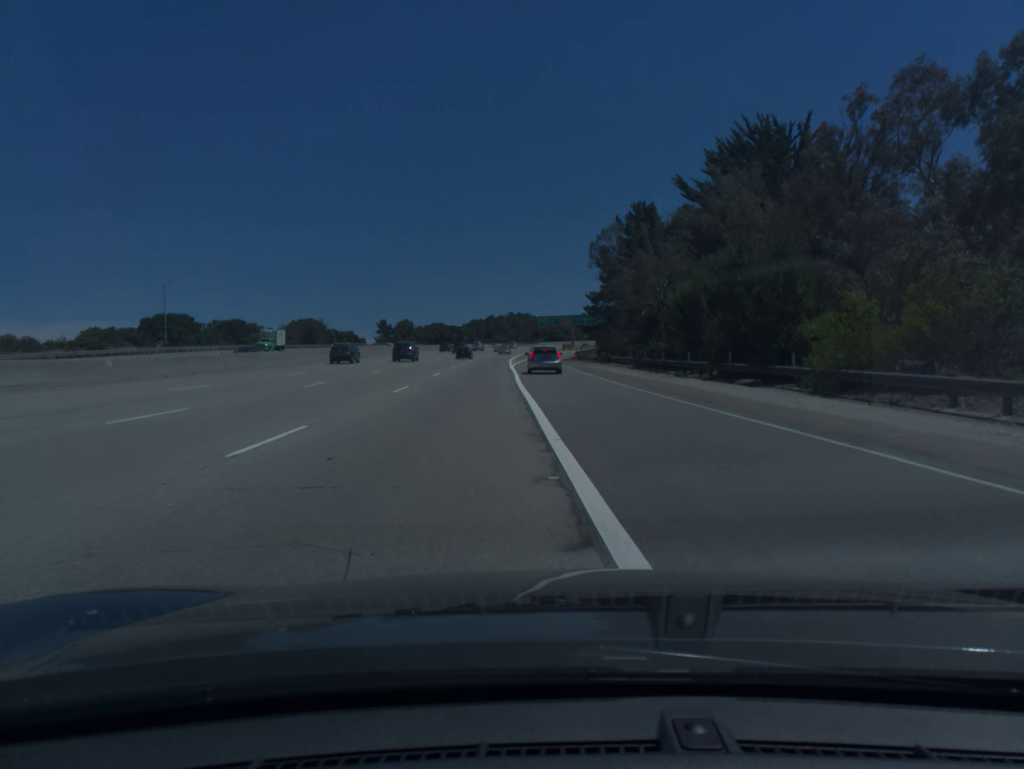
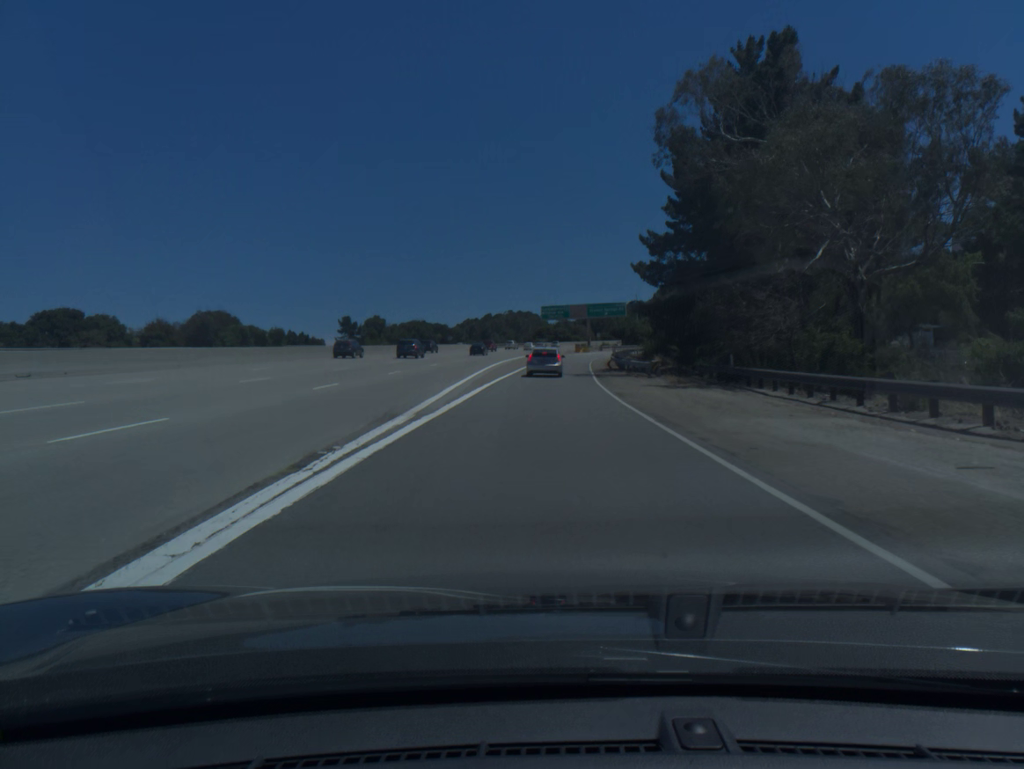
(-0.2, +55.8) m; 0°
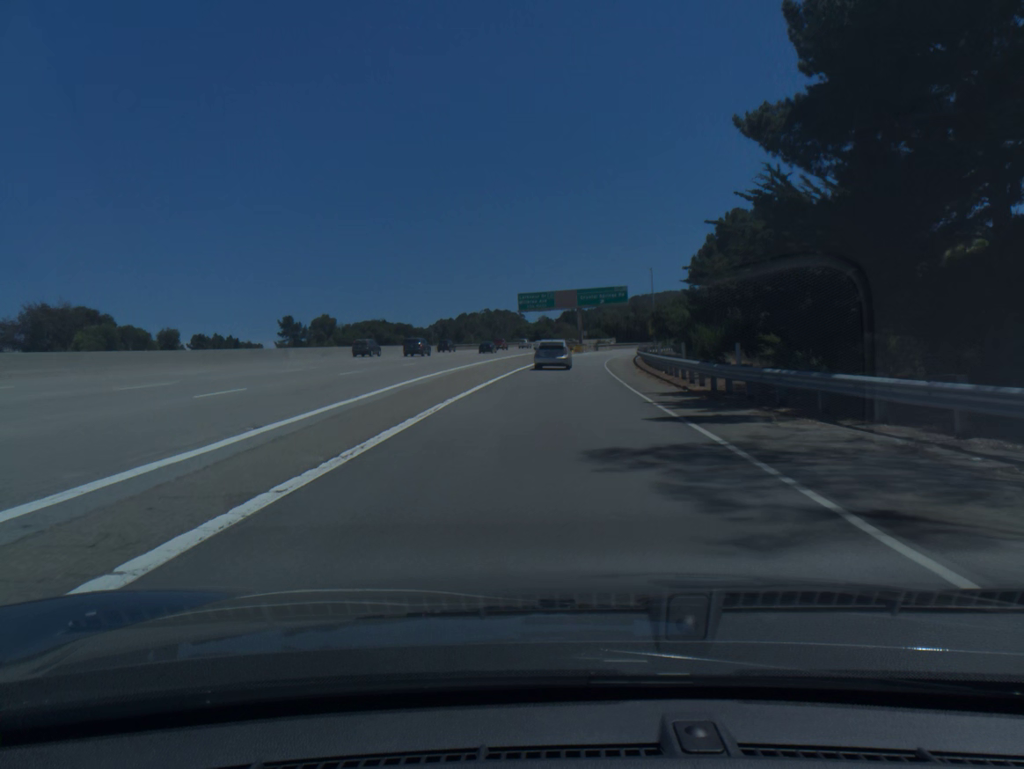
(+0.3, +34.4) m; +1°
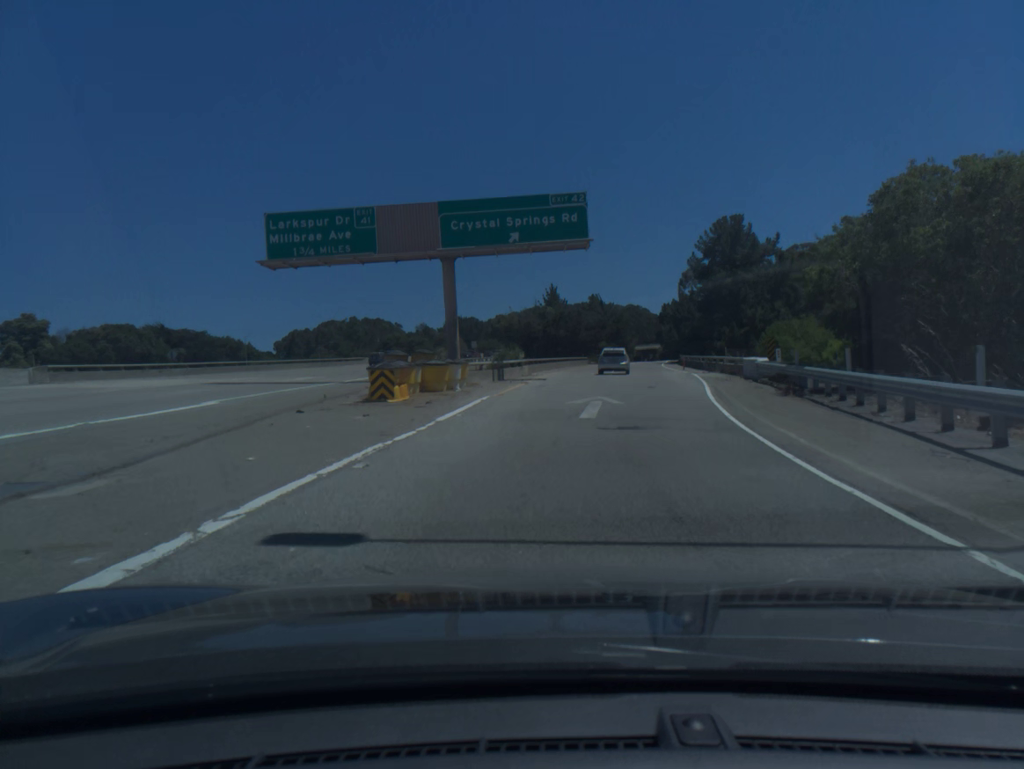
(+4.6, +76.3) m; +8°
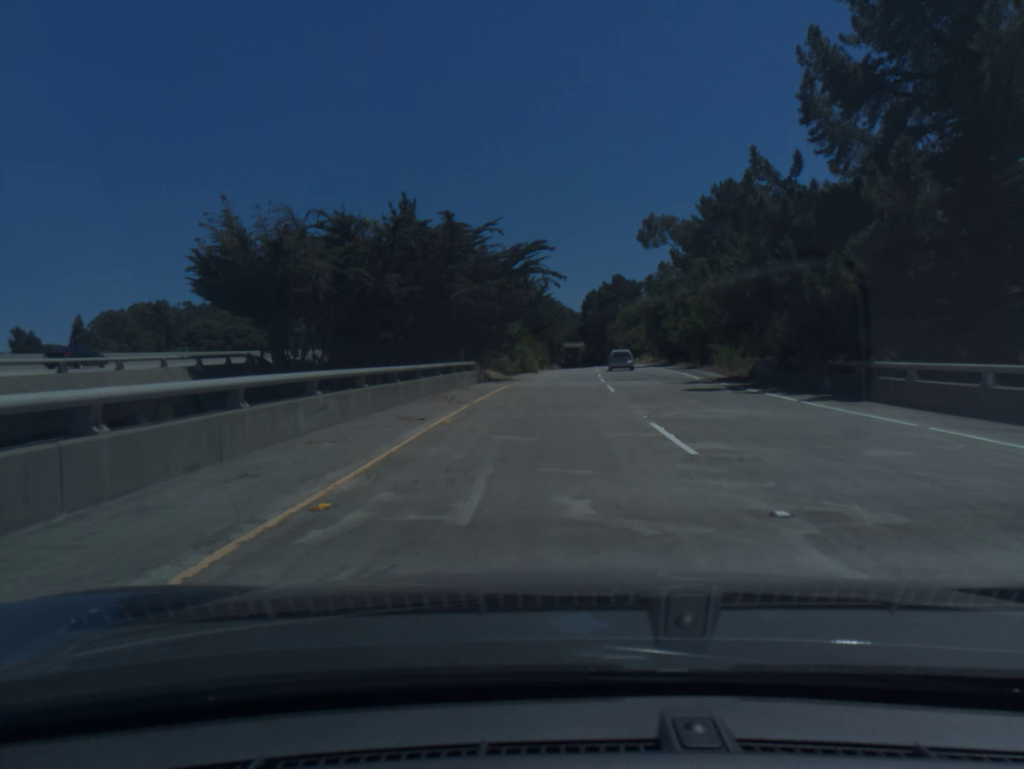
(+4.7, +68.5) m; +7°
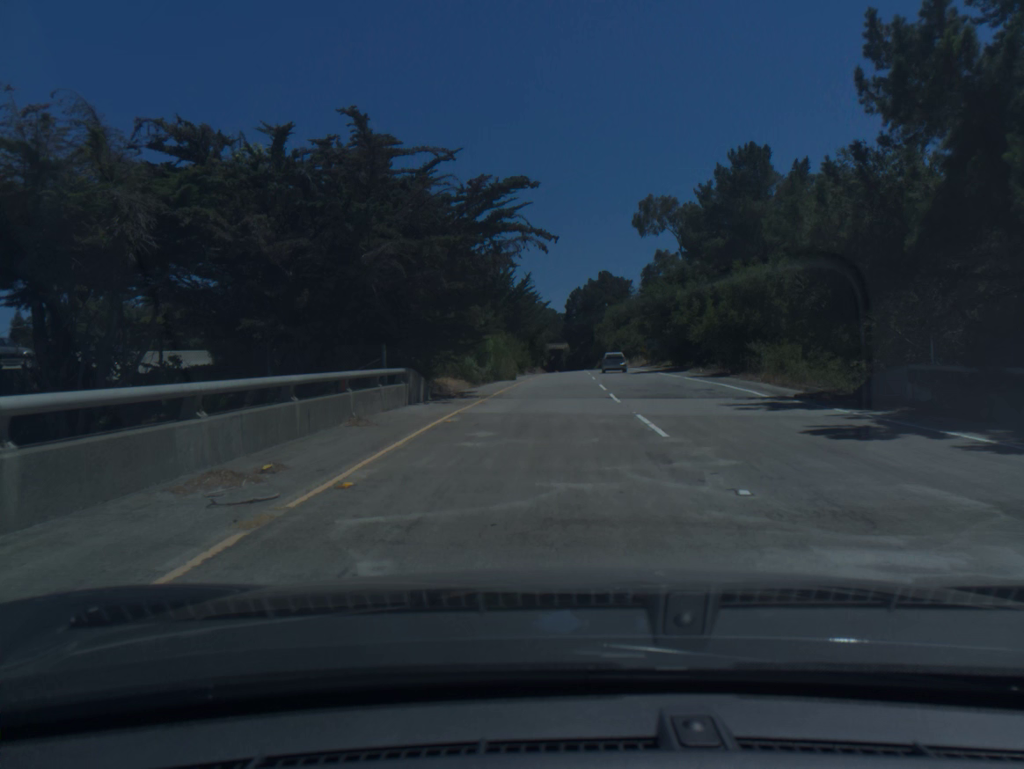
(+0.1, +13.2) m; +1°
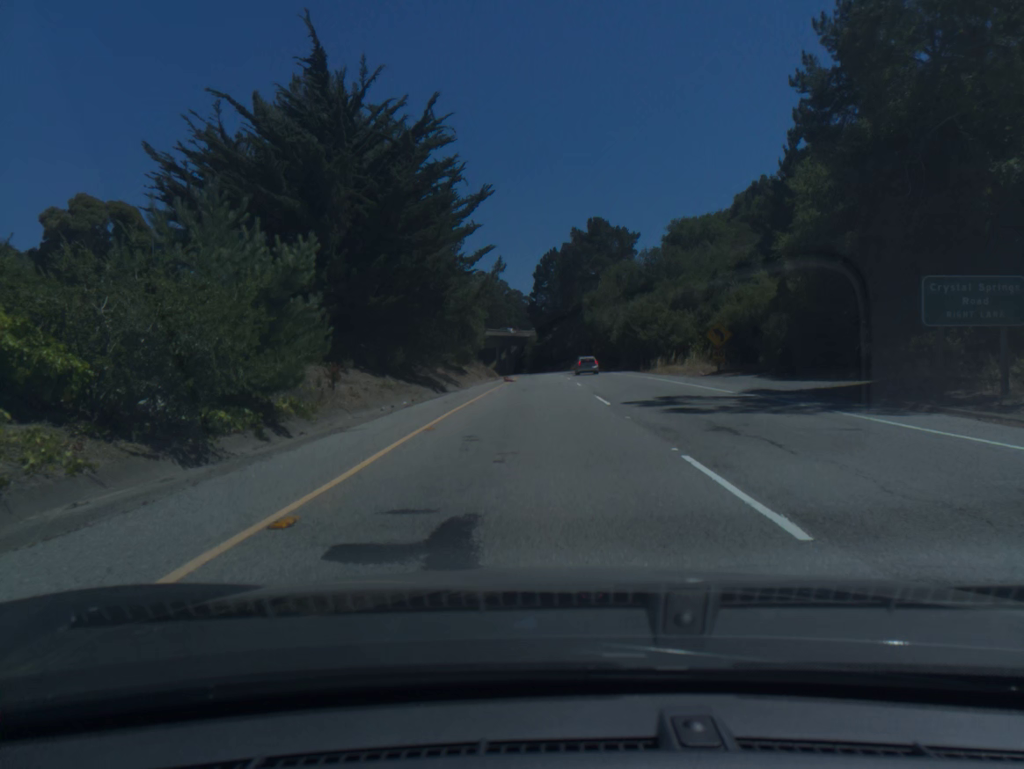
(+2.1, +65.0) m; +2°
